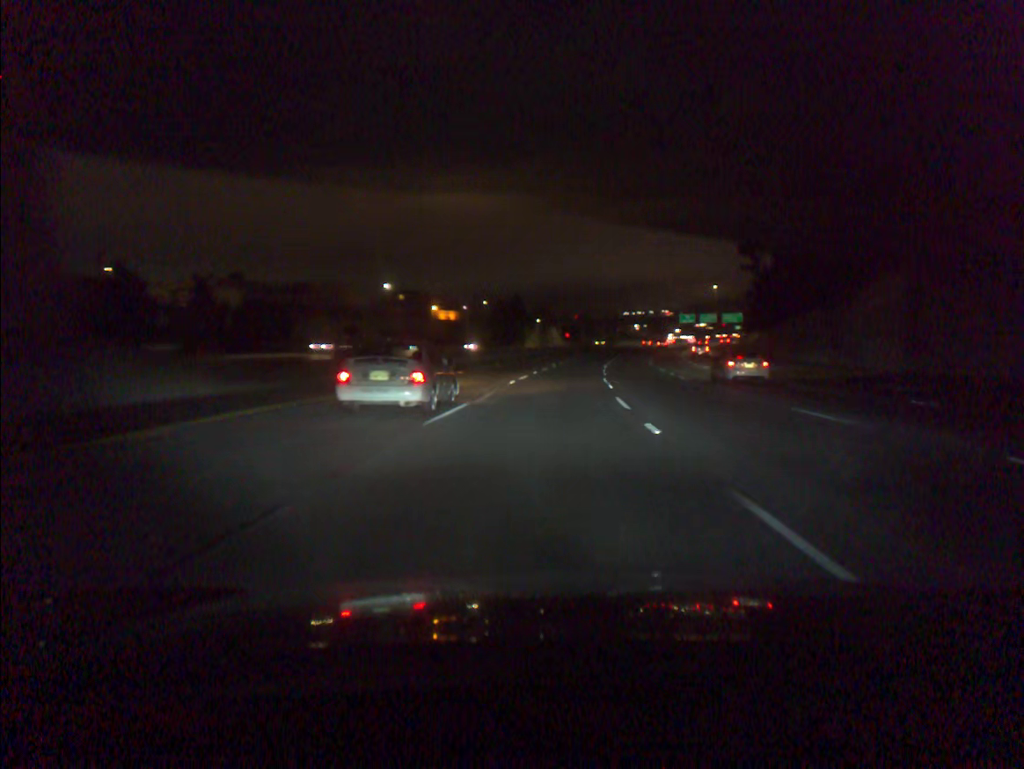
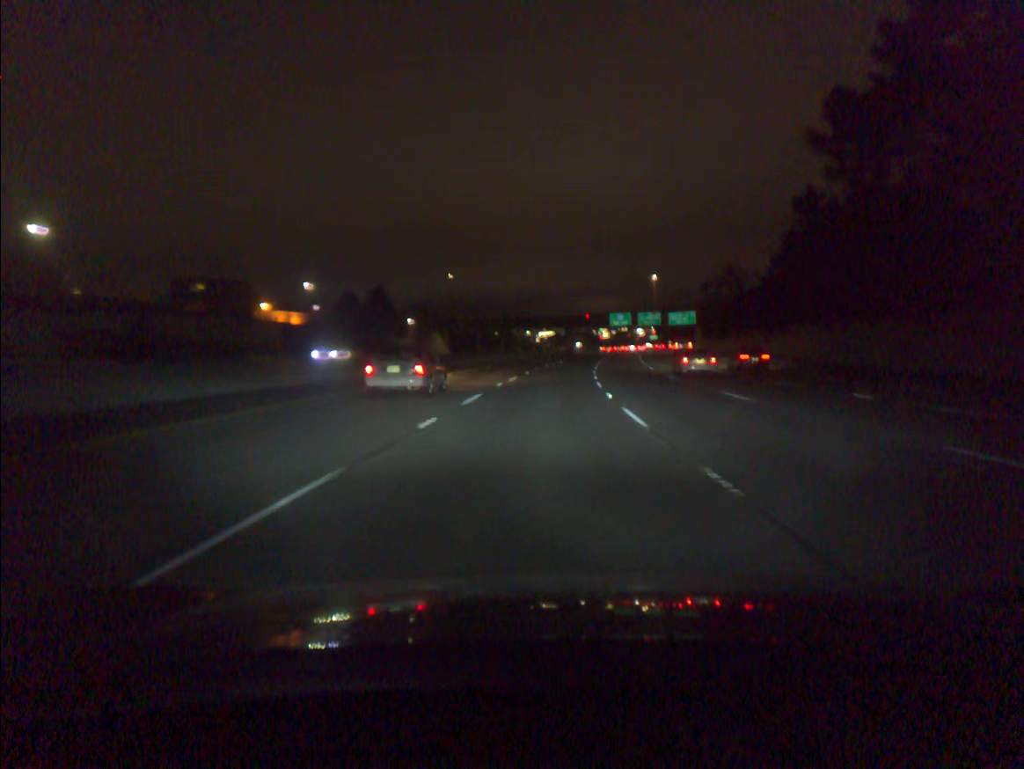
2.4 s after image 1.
(+4.6, +72.7) m; +7°
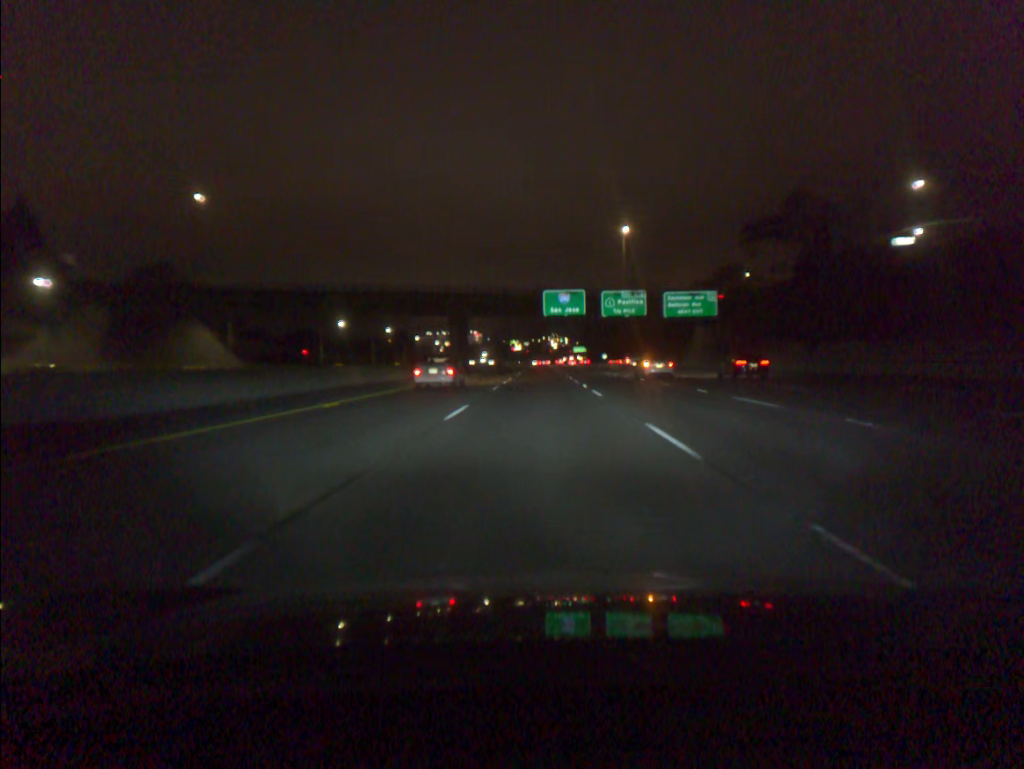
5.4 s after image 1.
(+5.8, +90.8) m; +7°
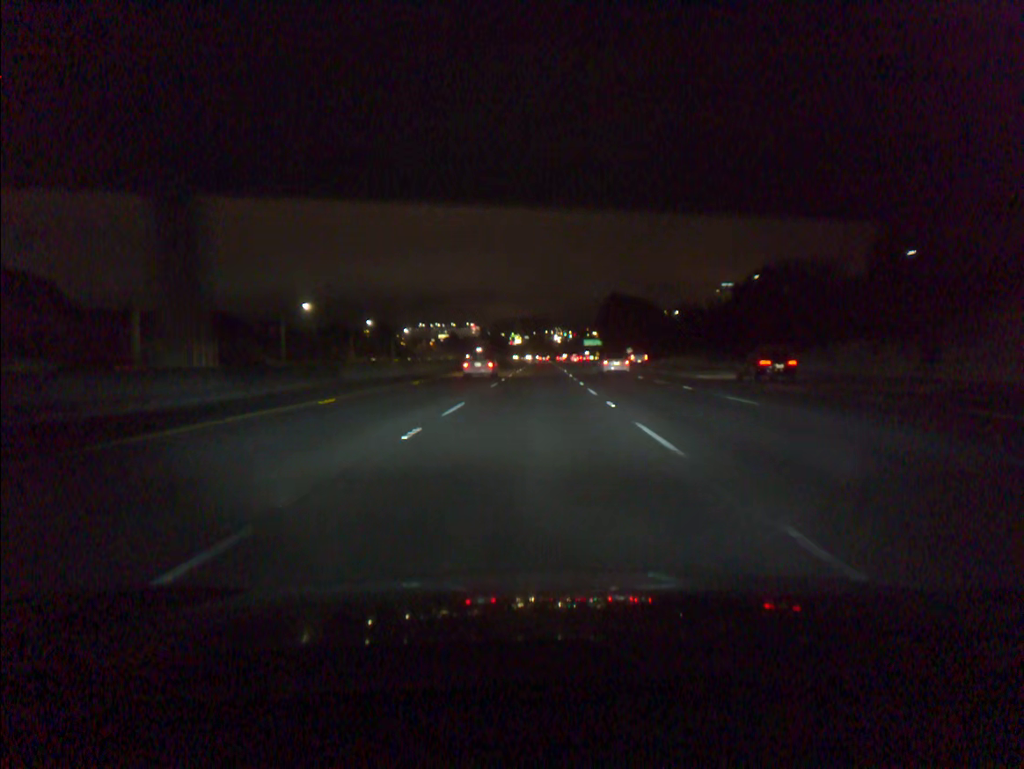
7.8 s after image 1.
(+0.2, +73.0) m; 0°
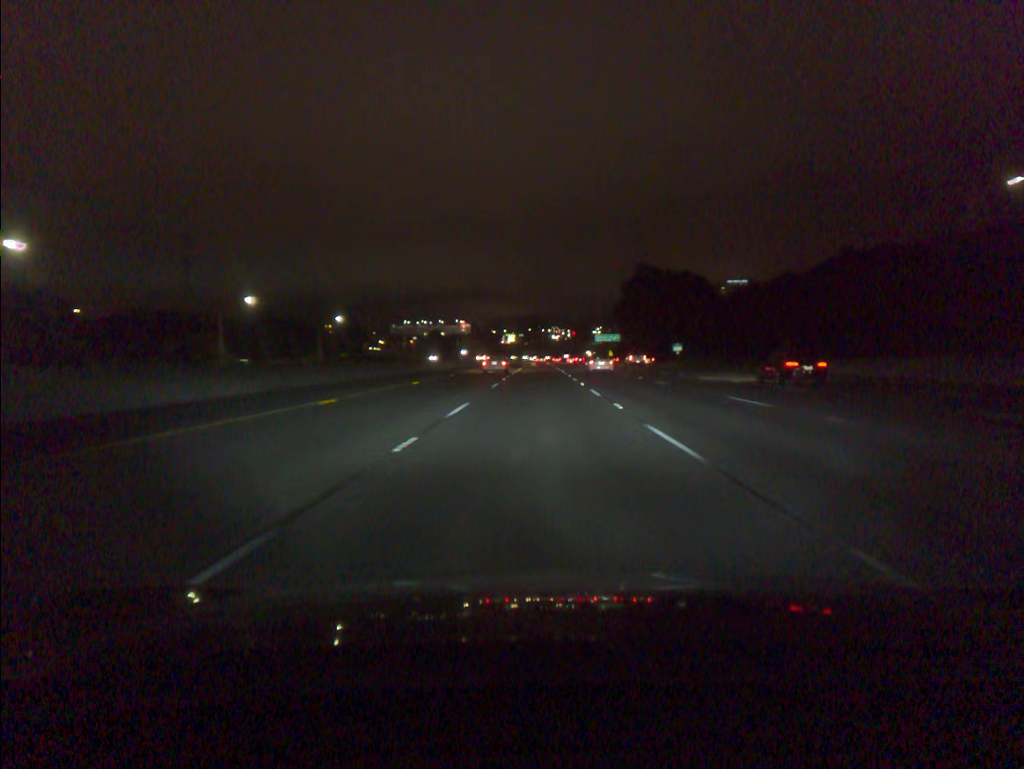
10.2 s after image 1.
(-0.1, +73.3) m; 0°
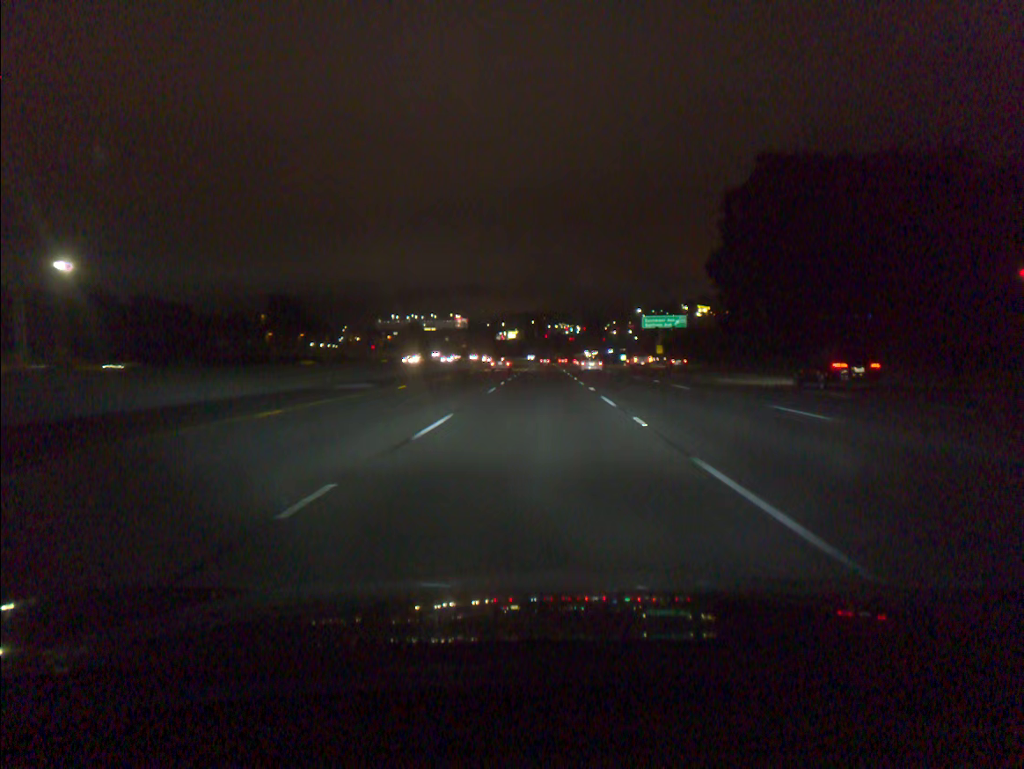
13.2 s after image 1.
(-0.1, +92.0) m; 0°
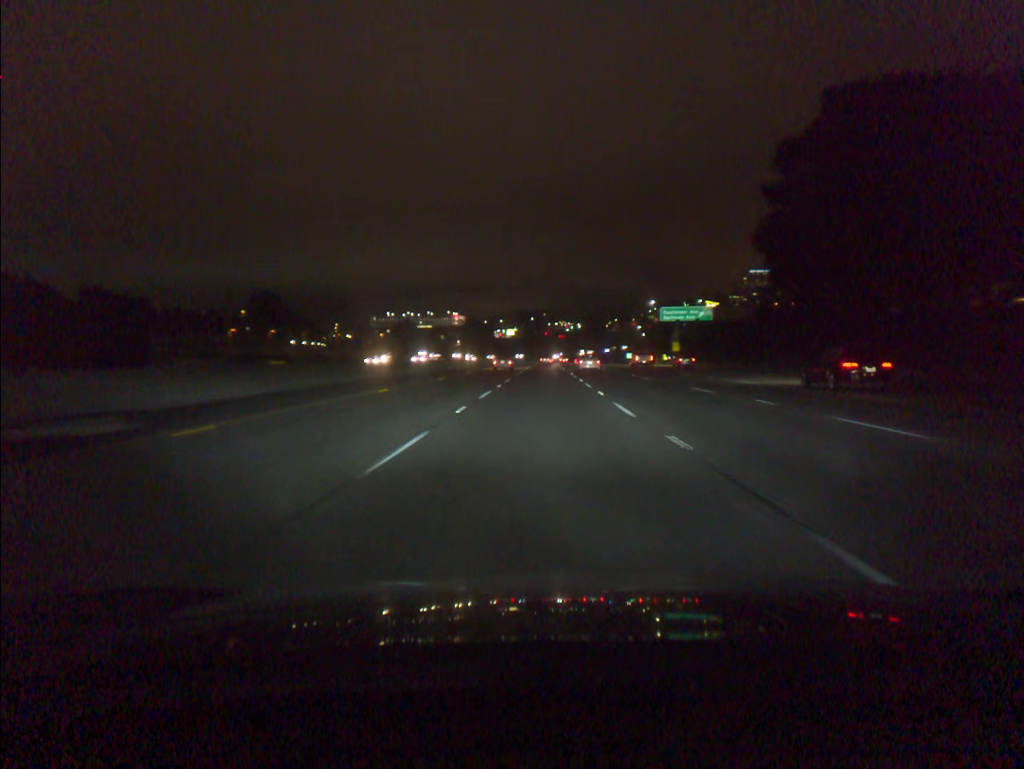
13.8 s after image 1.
(0.0, +18.4) m; 0°
